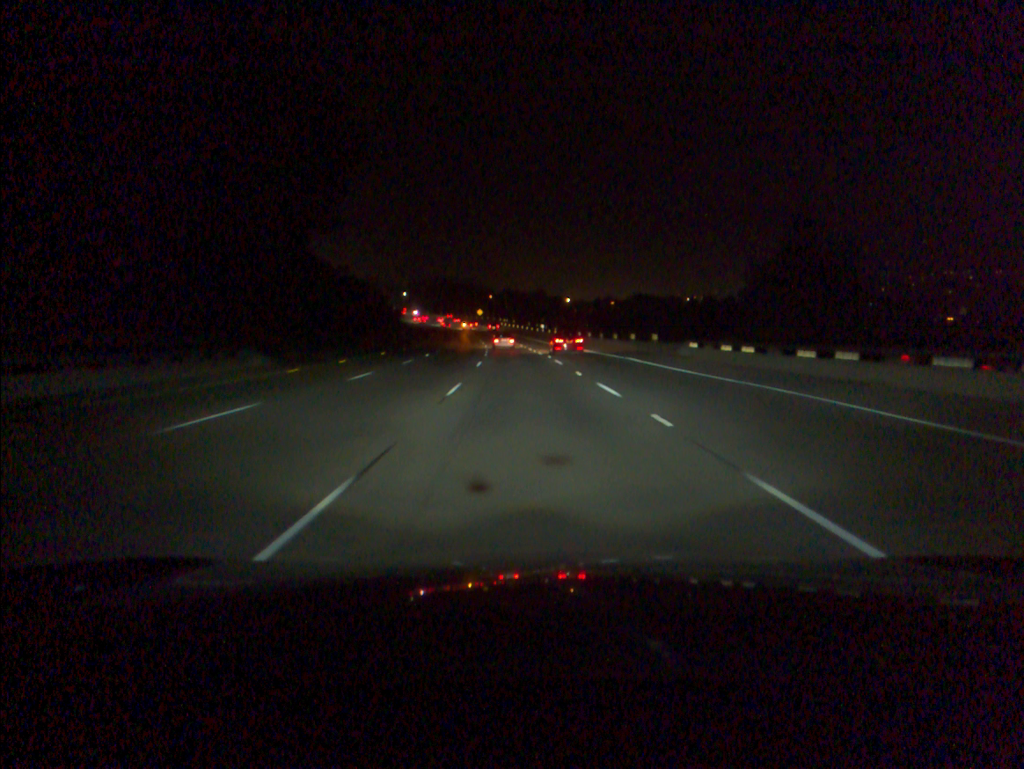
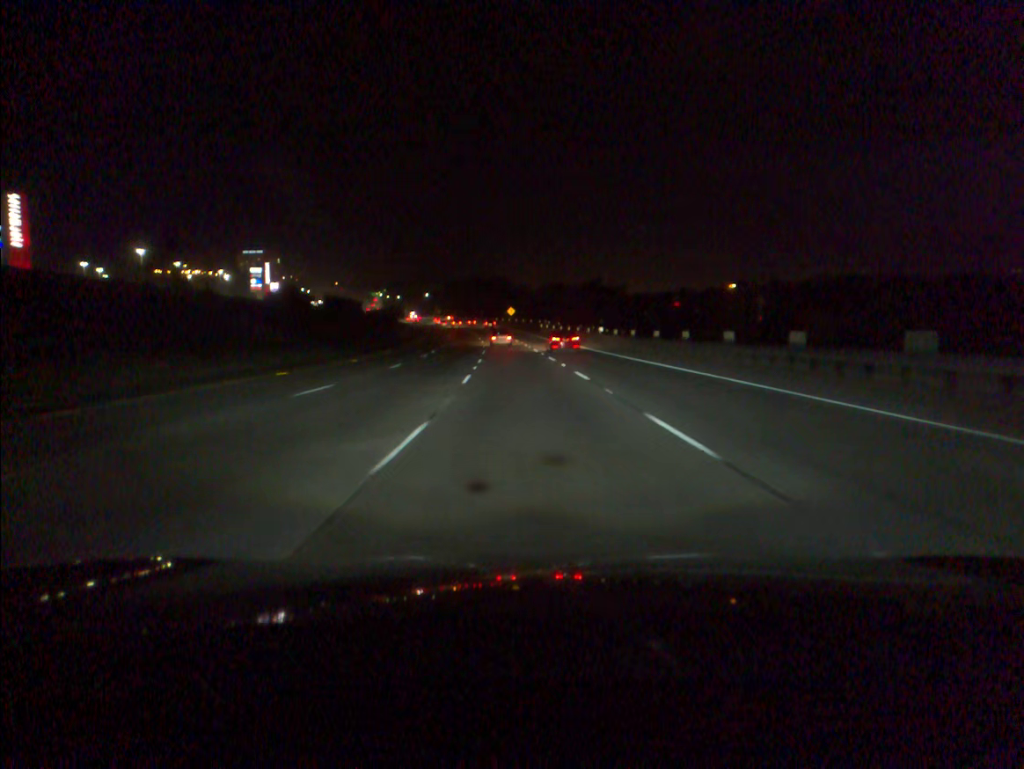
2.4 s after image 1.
(-1.8, +69.4) m; -3°
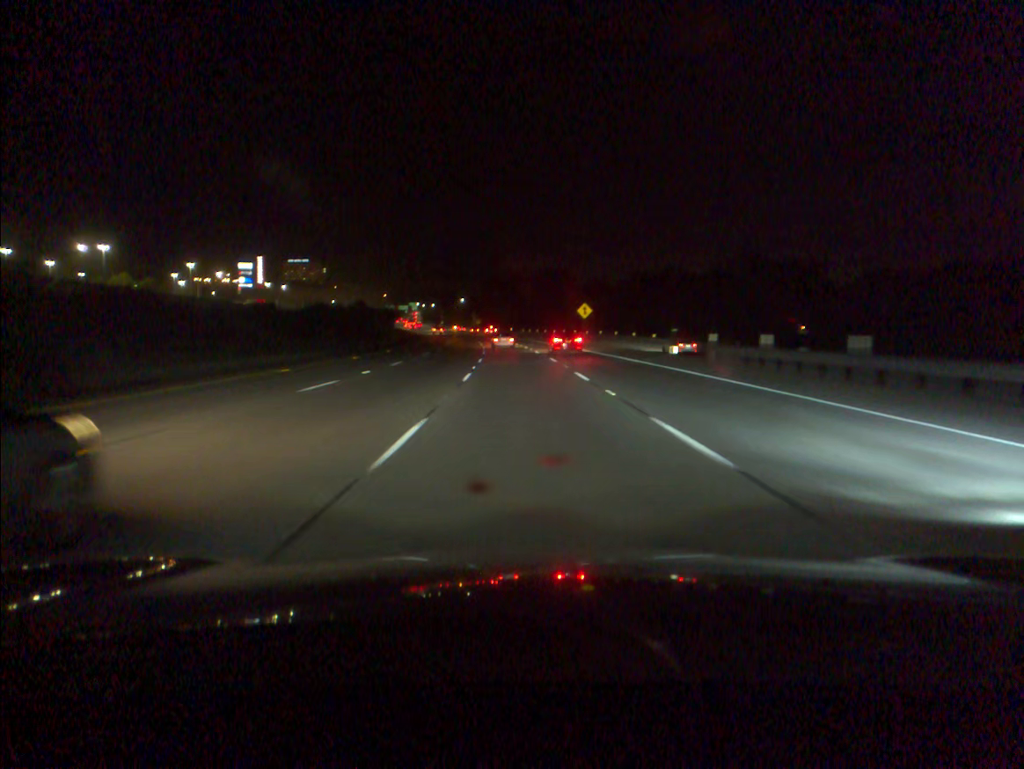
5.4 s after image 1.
(-3.2, +87.5) m; -4°
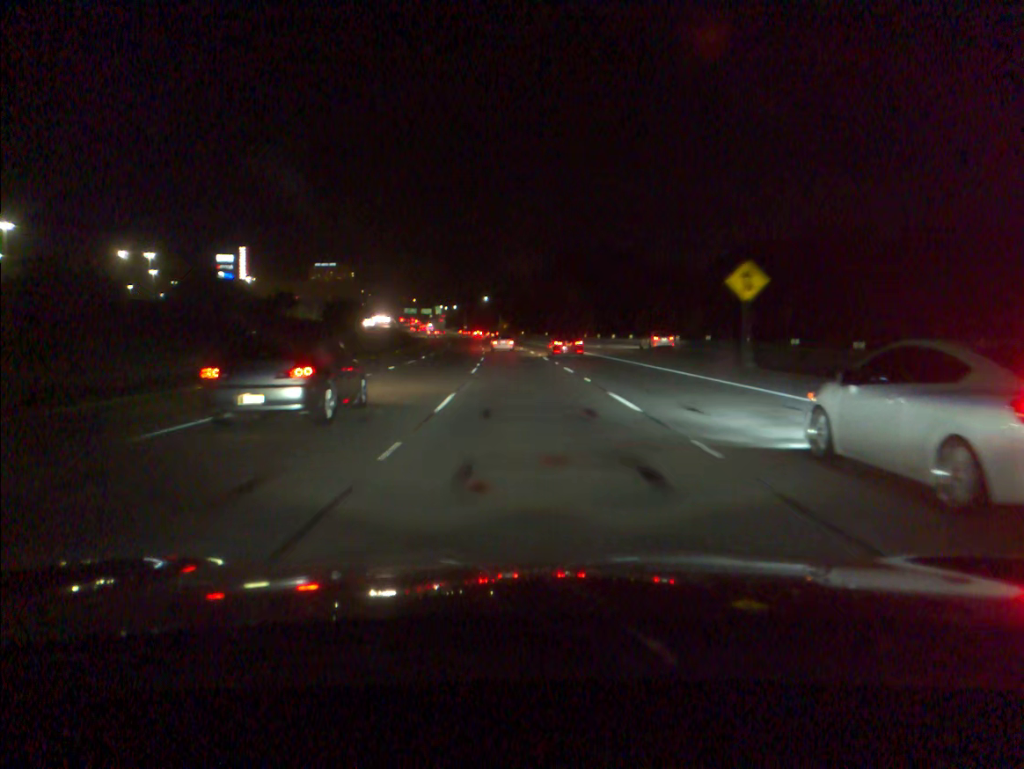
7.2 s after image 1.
(-1.1, +52.3) m; -2°
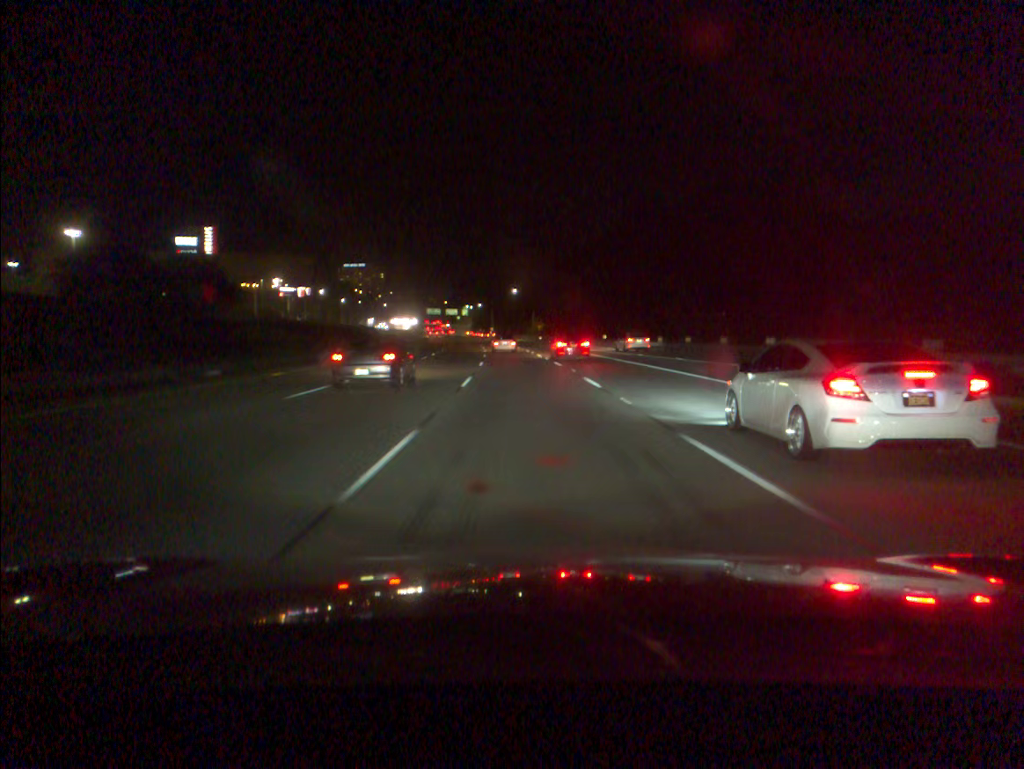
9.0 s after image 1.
(-1.2, +51.7) m; -3°
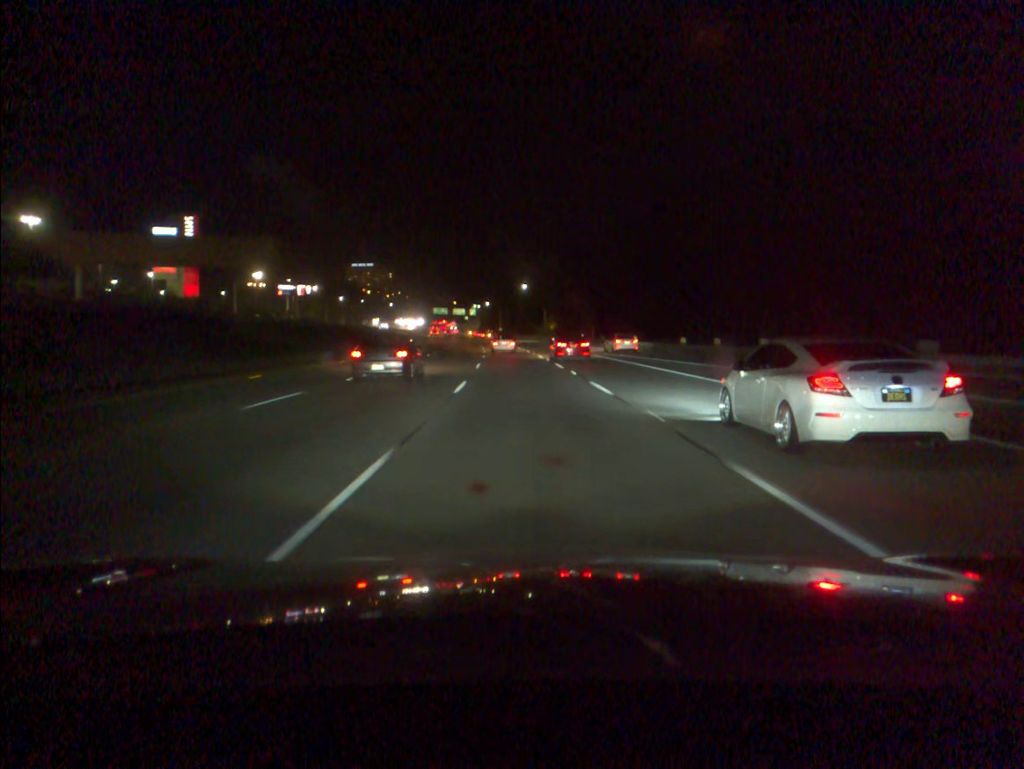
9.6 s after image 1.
(-0.1, +17.1) m; -1°
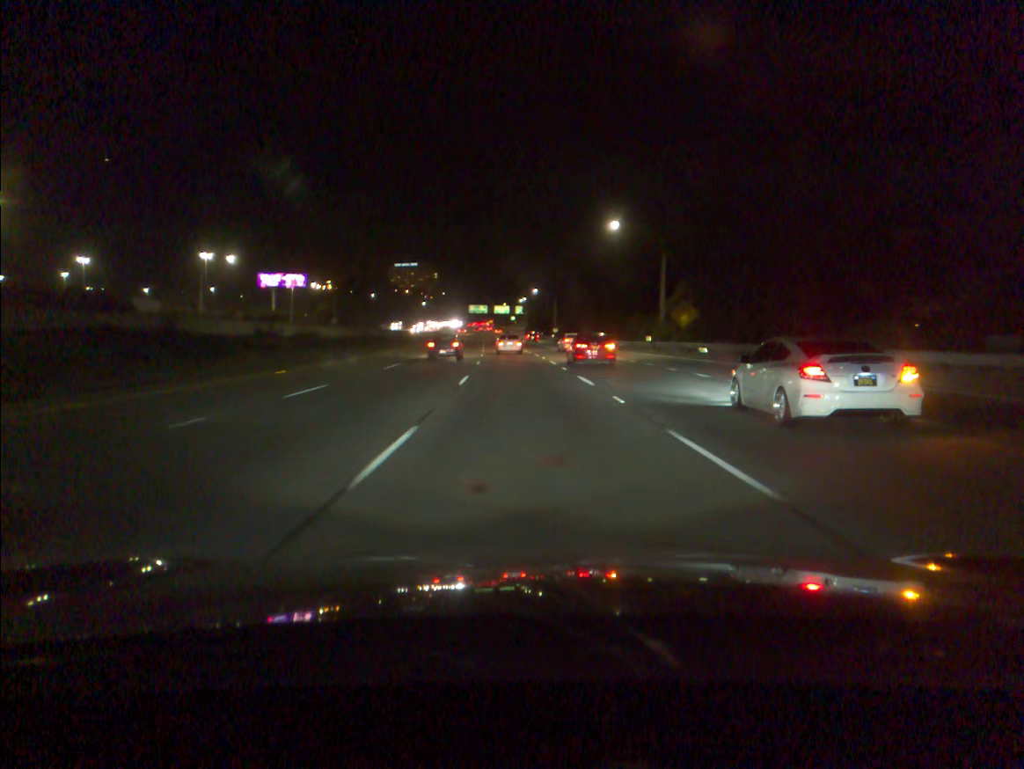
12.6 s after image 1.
(-2.8, +84.5) m; -4°
